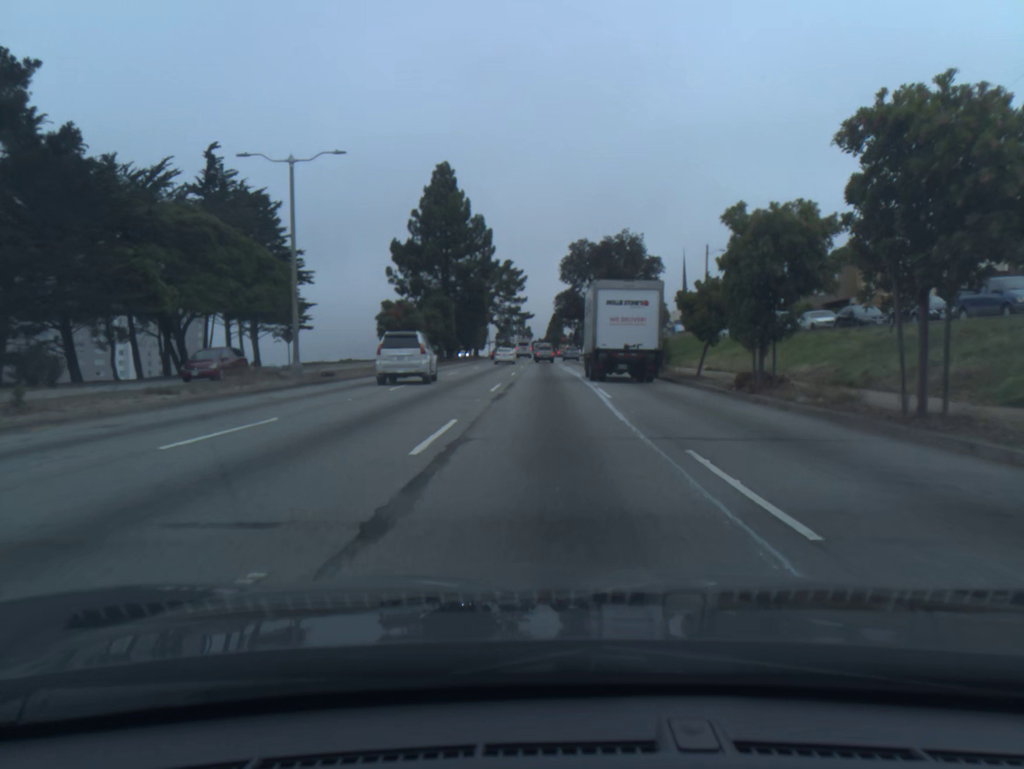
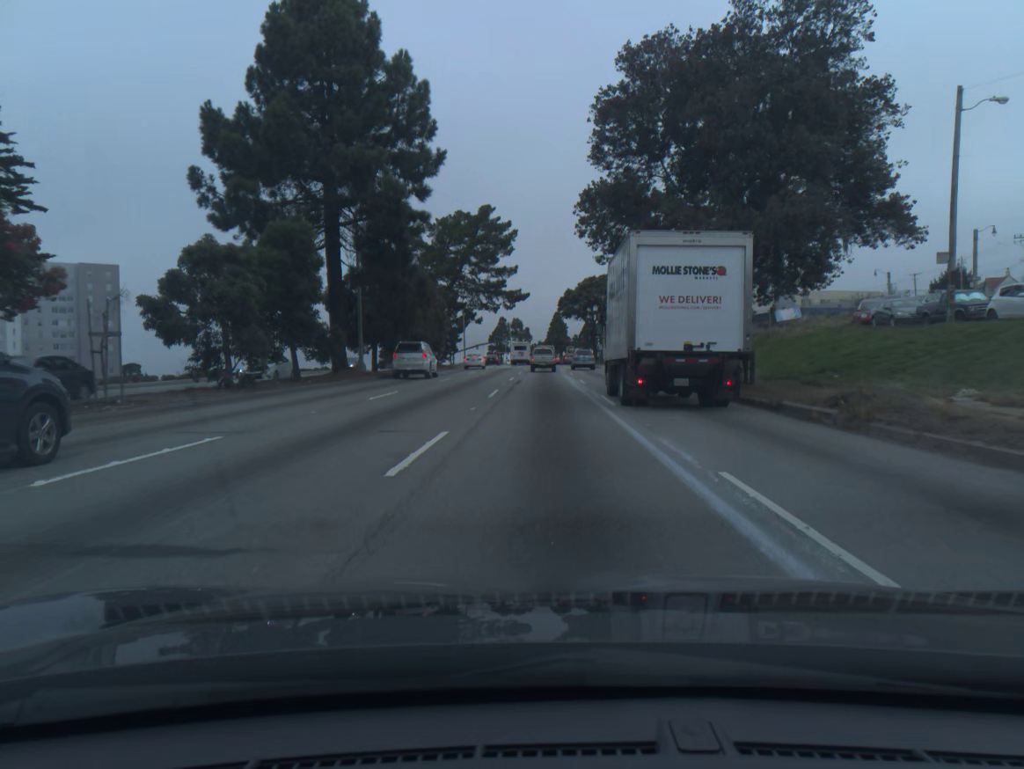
(0.0, +46.1) m; 0°
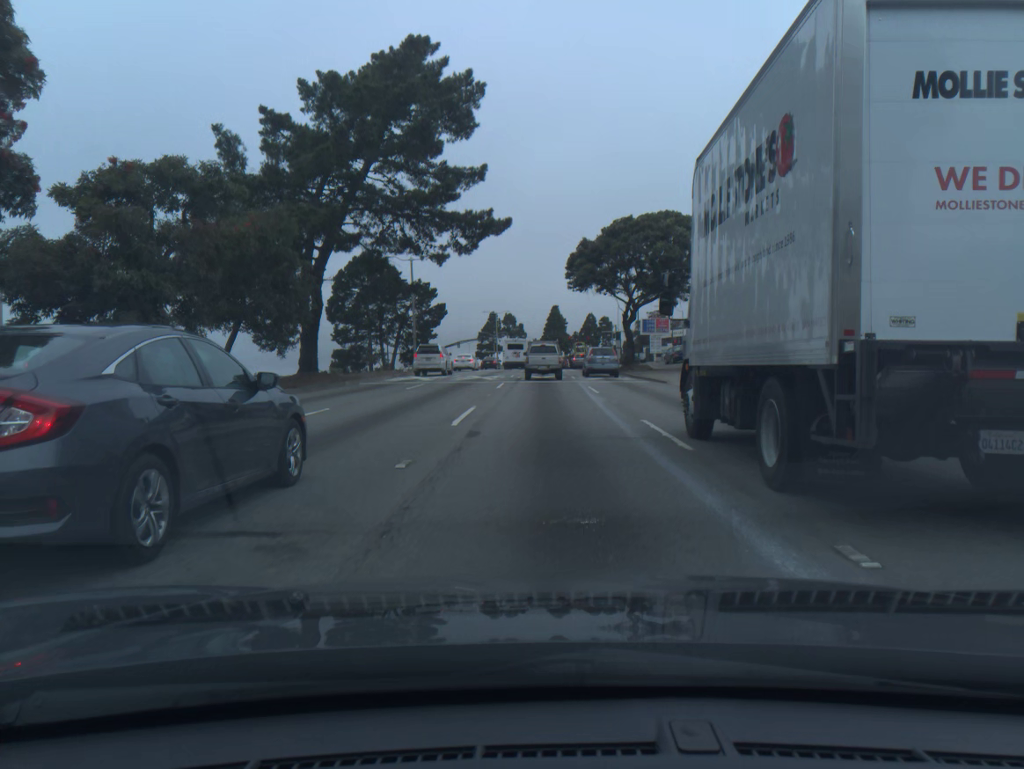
(0.0, +38.1) m; +1°
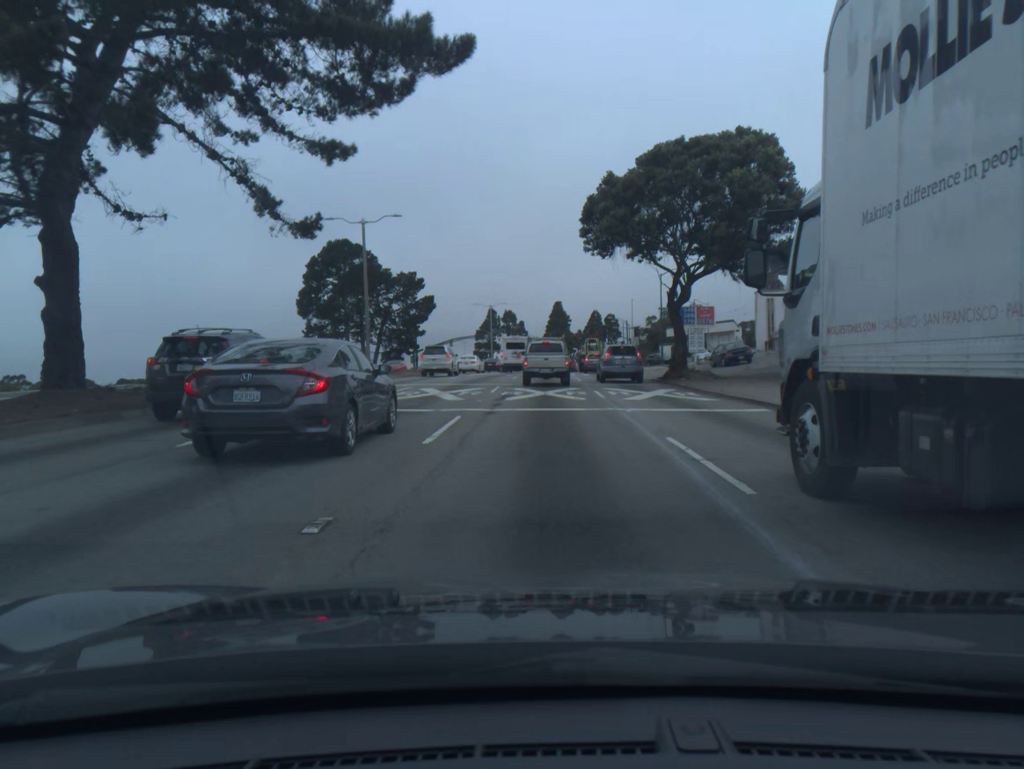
(0.0, +17.9) m; 0°
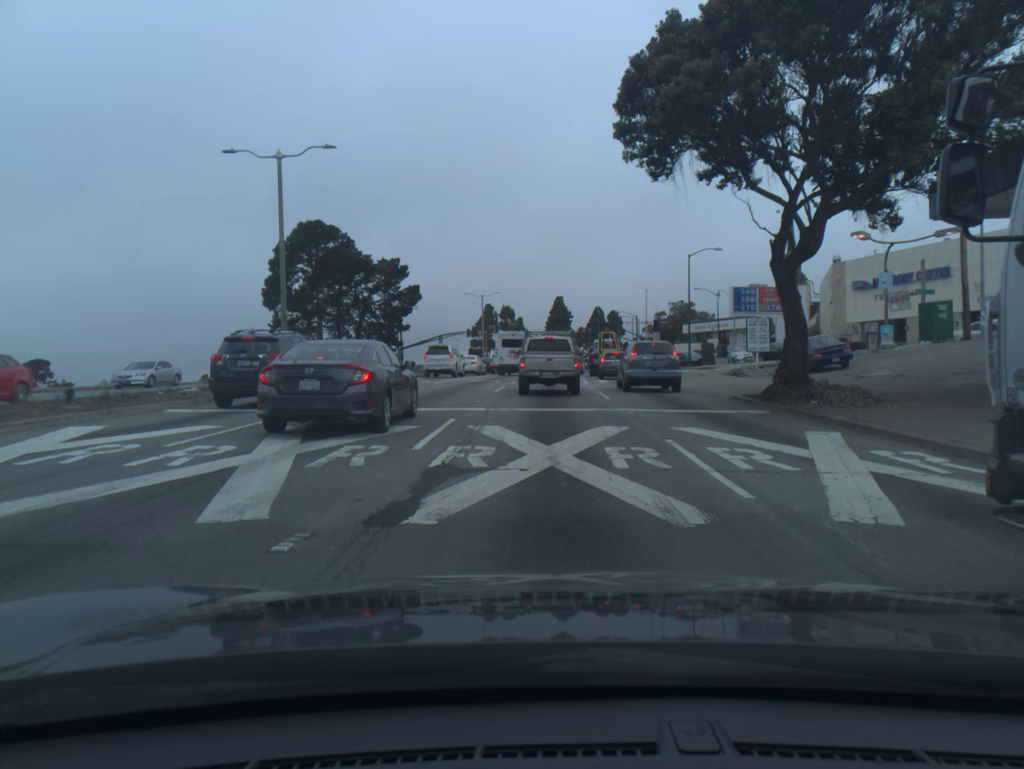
(0.0, +15.1) m; 0°
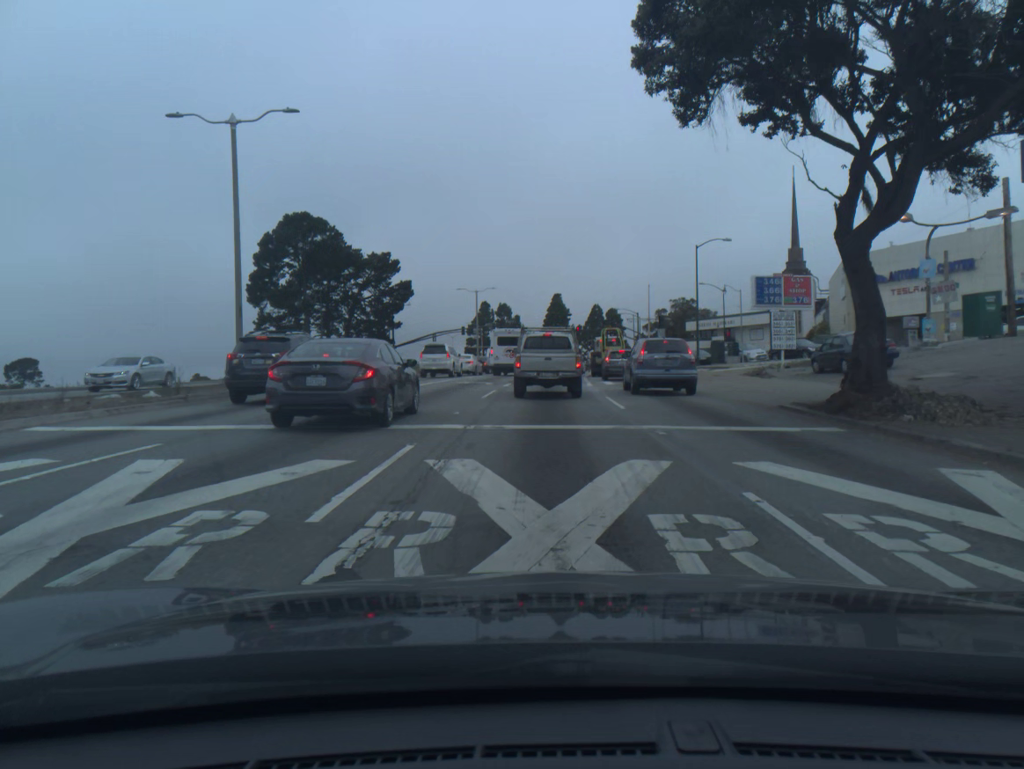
(0.0, +4.3) m; 0°
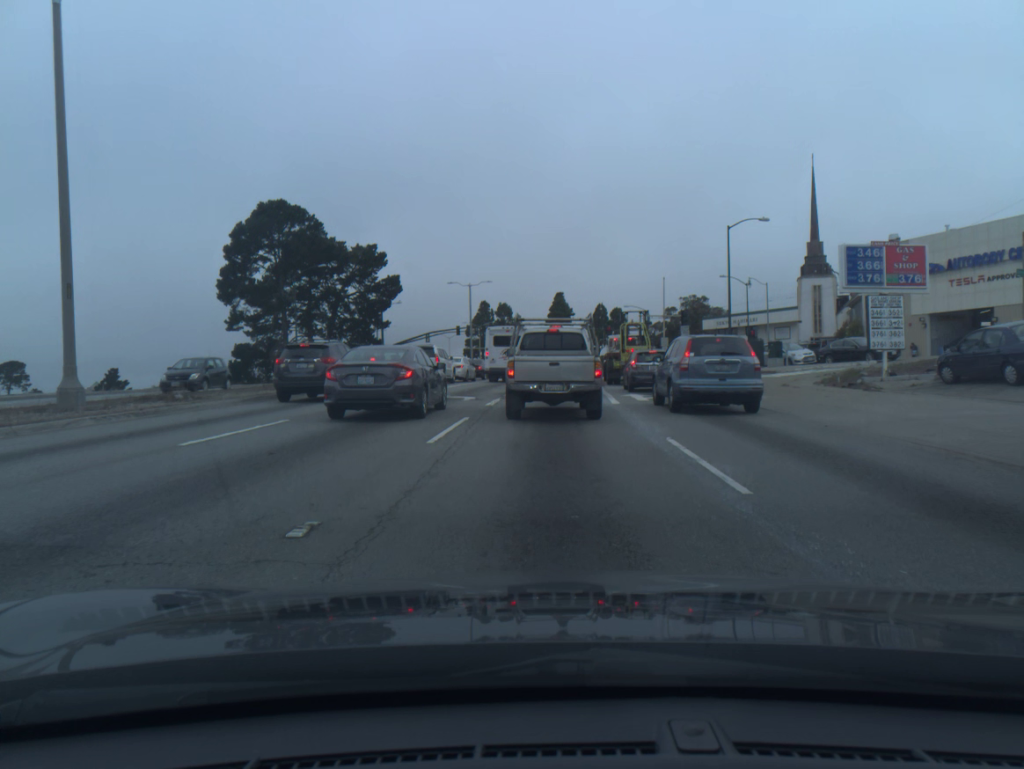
(0.0, +10.0) m; +1°
